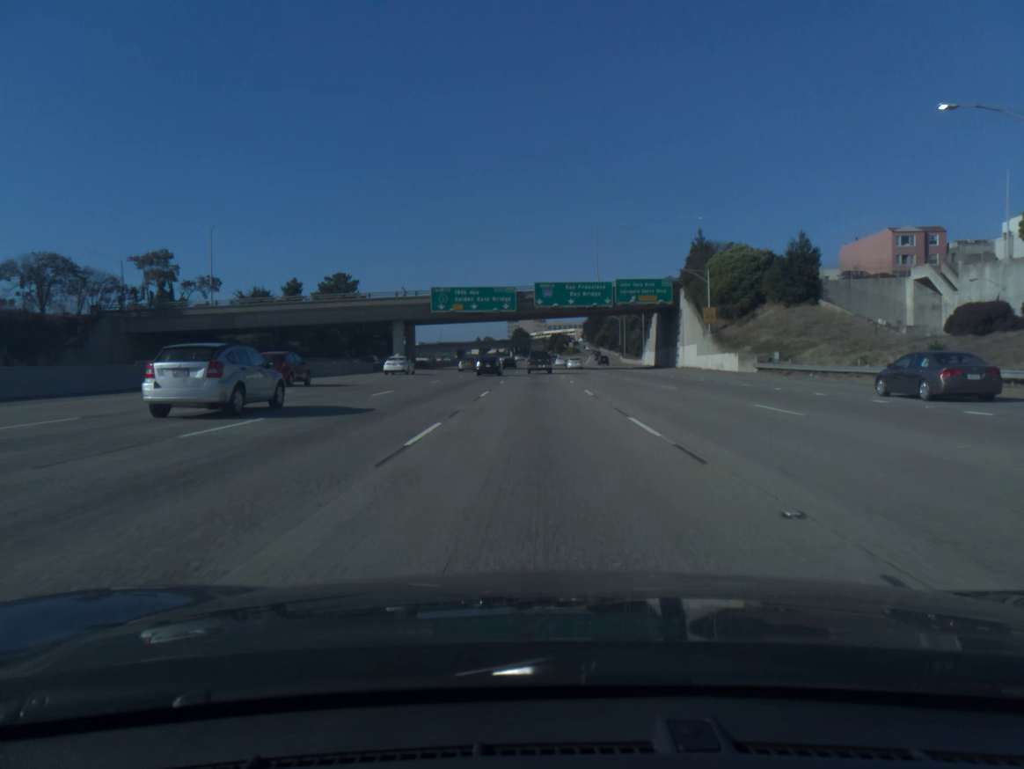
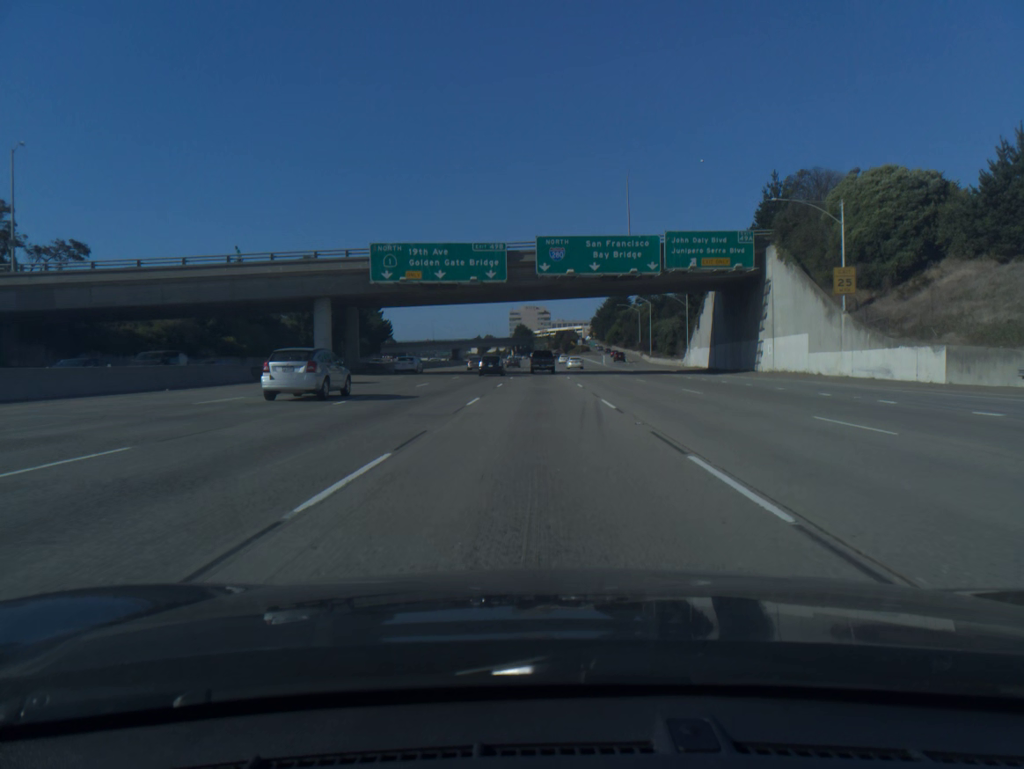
(-0.1, +33.6) m; 0°
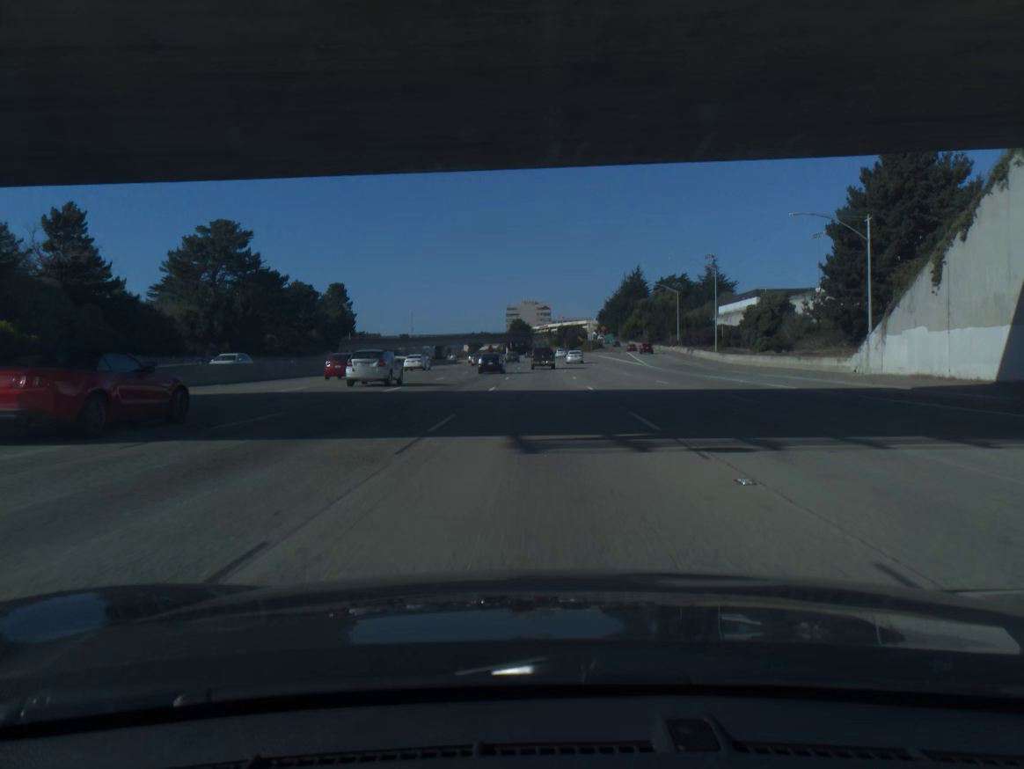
(-0.1, +50.5) m; 0°
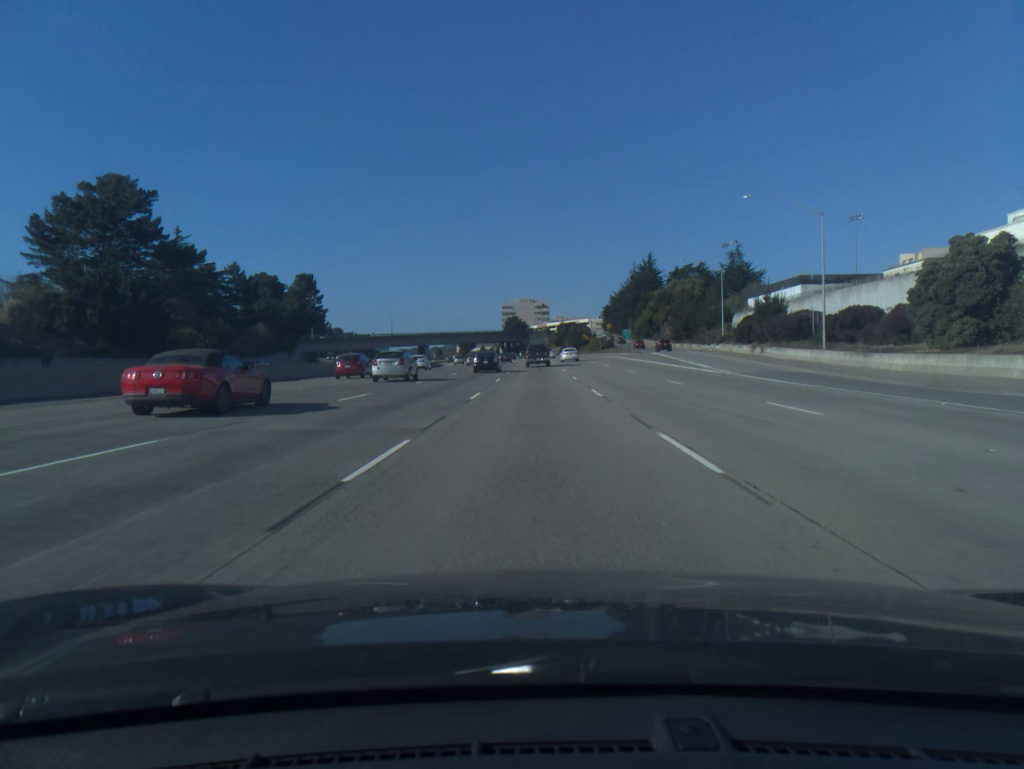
(+0.1, +33.7) m; 0°
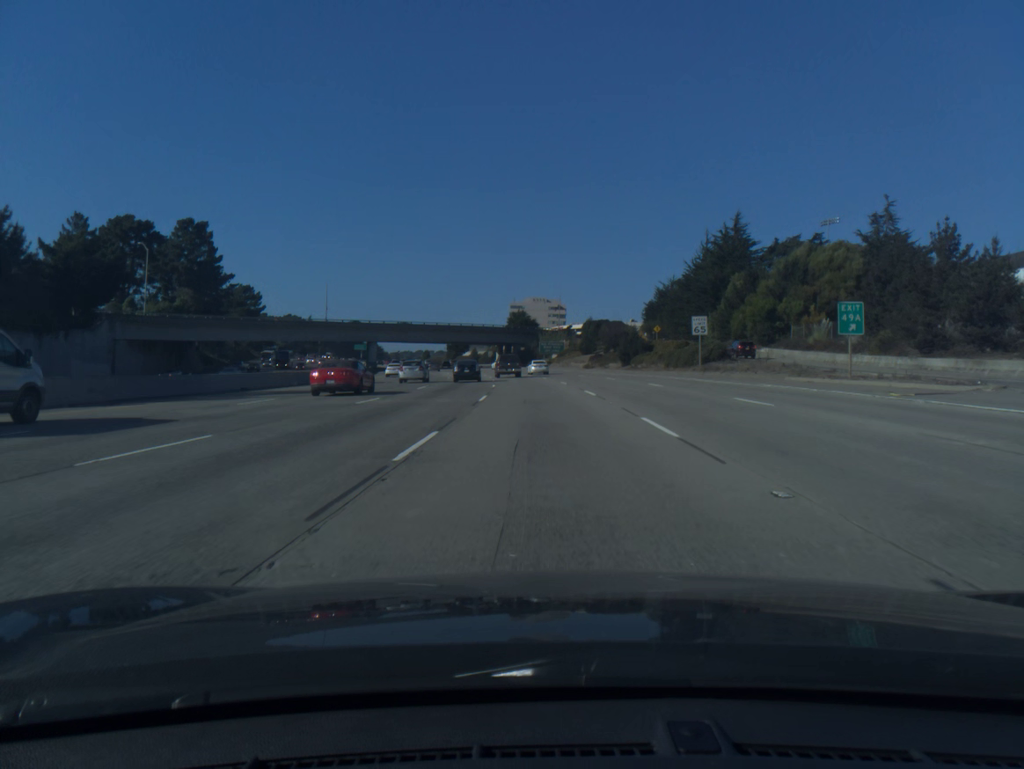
(-0.6, +83.9) m; -1°
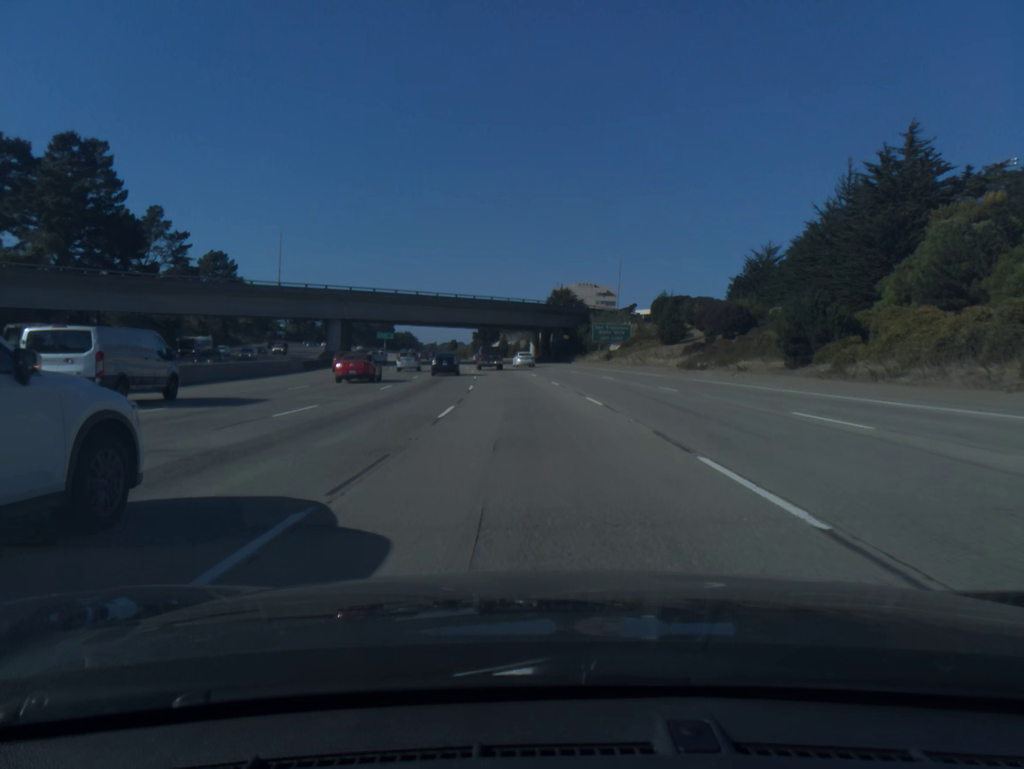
(-1.0, +50.0) m; -3°
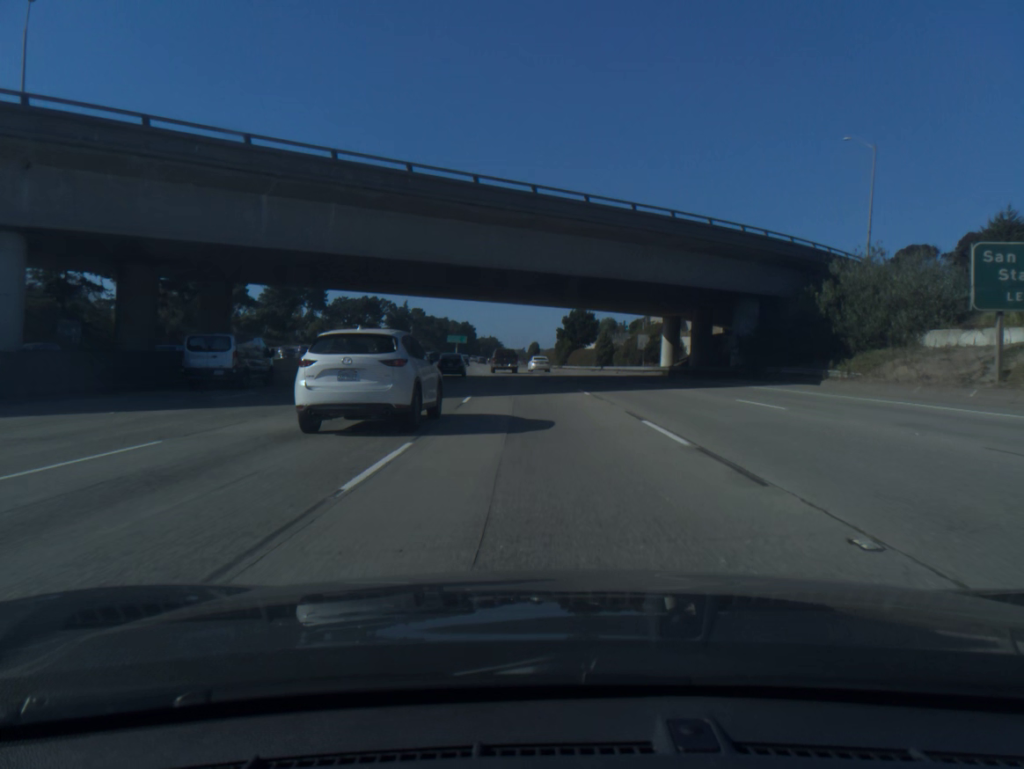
(-4.0, +67.0) m; -7°
